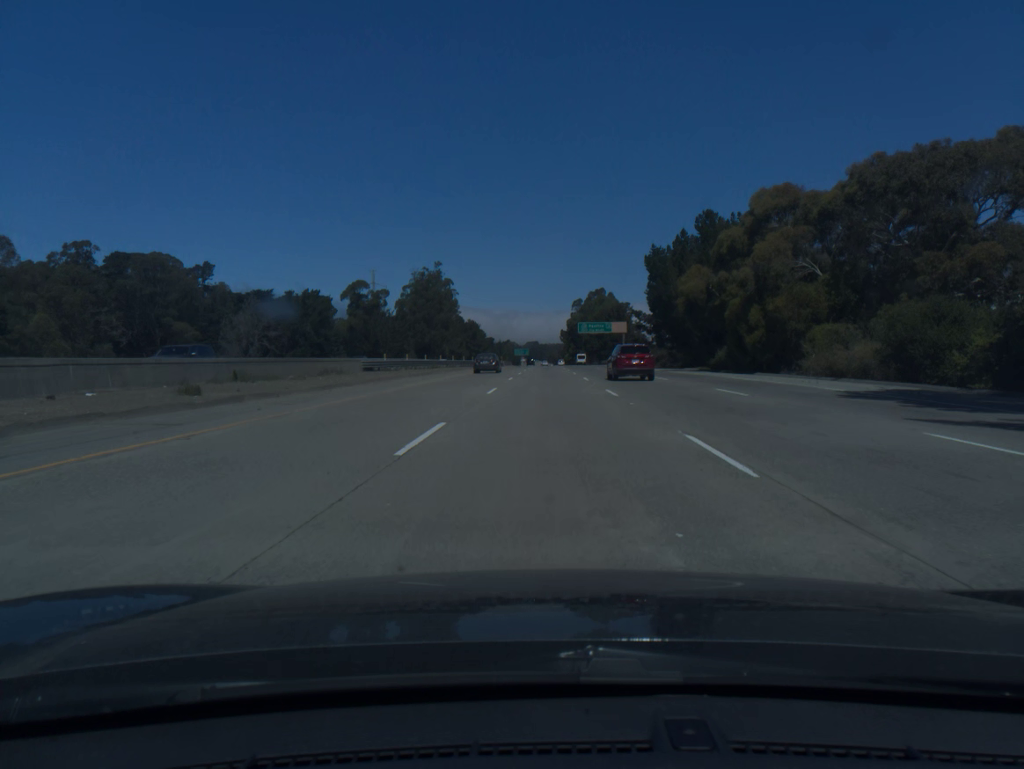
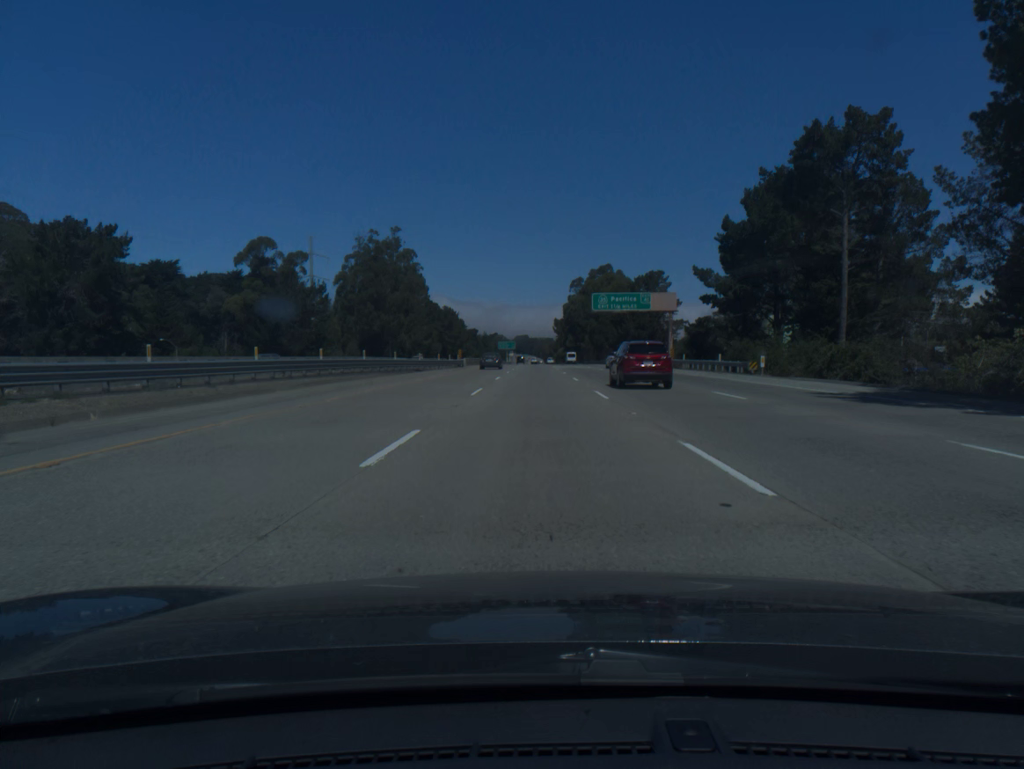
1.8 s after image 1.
(+0.7, +60.0) m; +1°
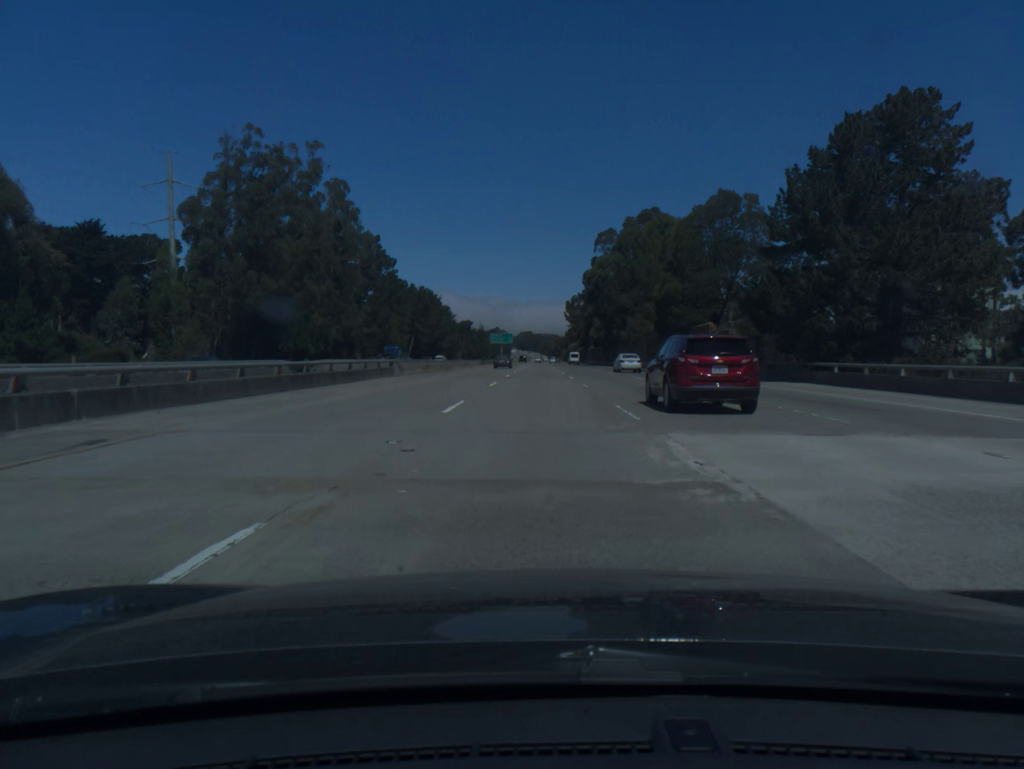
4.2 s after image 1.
(-0.1, +80.3) m; 0°
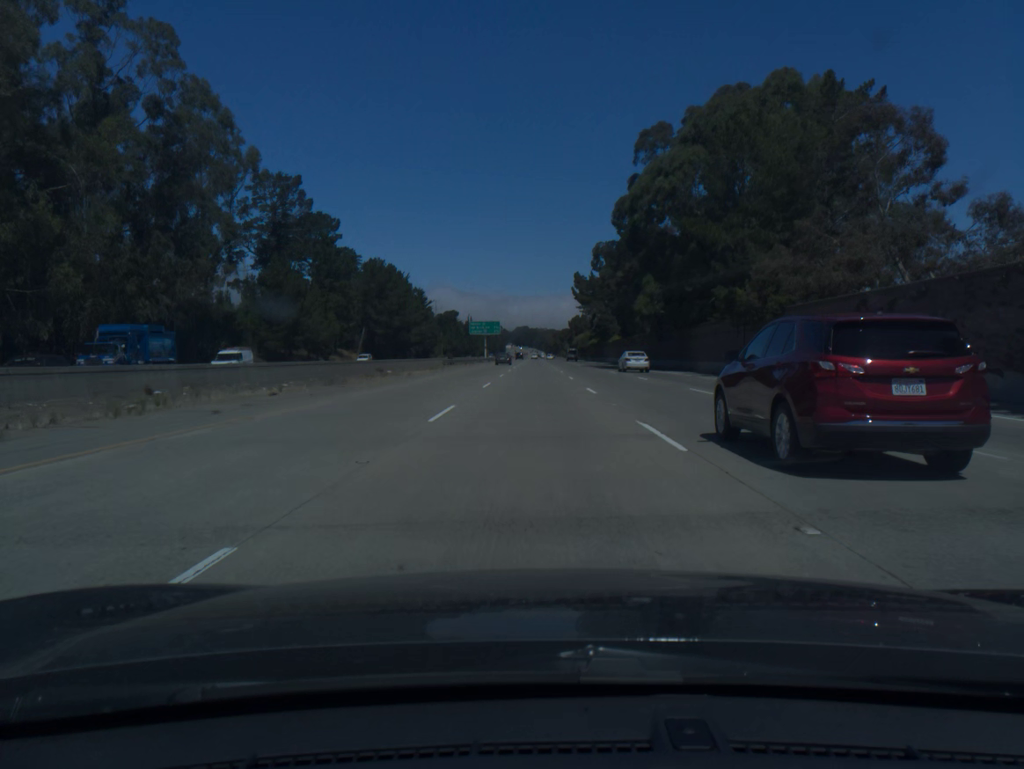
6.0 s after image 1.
(+0.1, +60.3) m; 0°
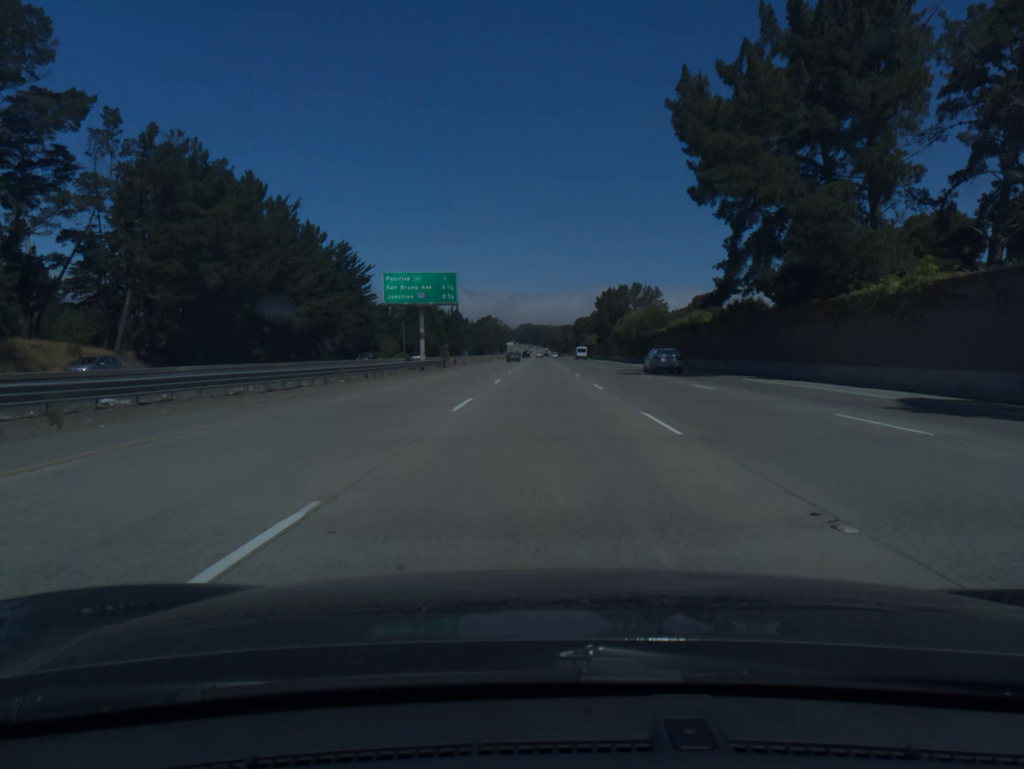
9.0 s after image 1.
(-0.4, +100.6) m; 0°
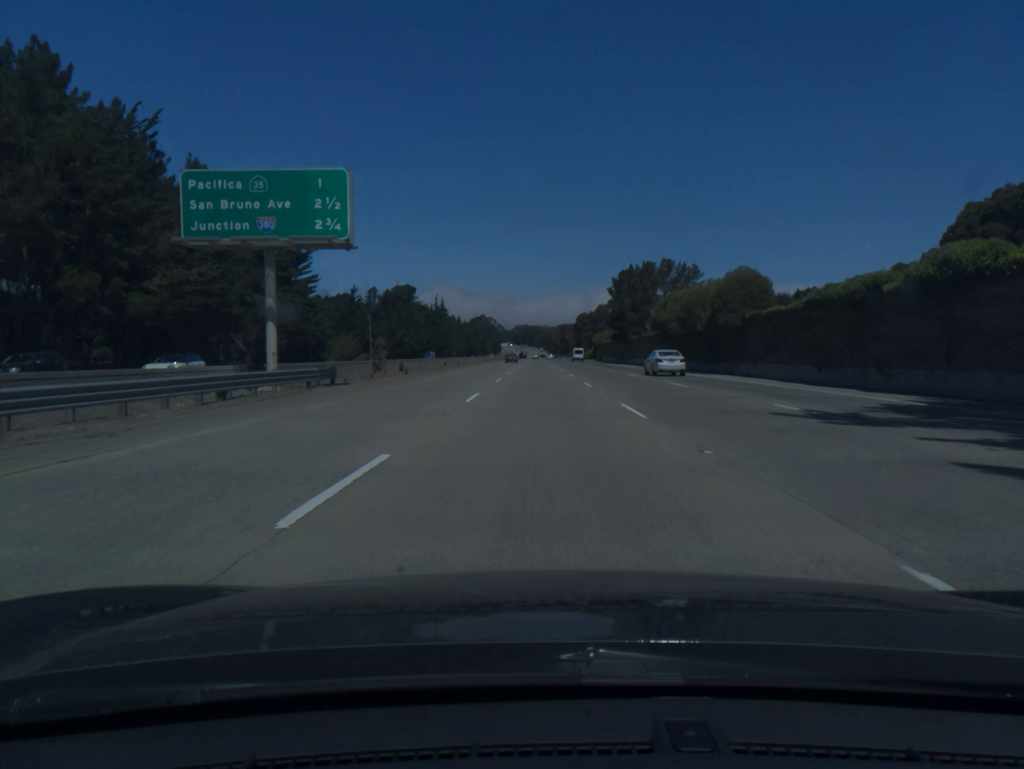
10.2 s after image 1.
(+0.1, +40.2) m; 0°
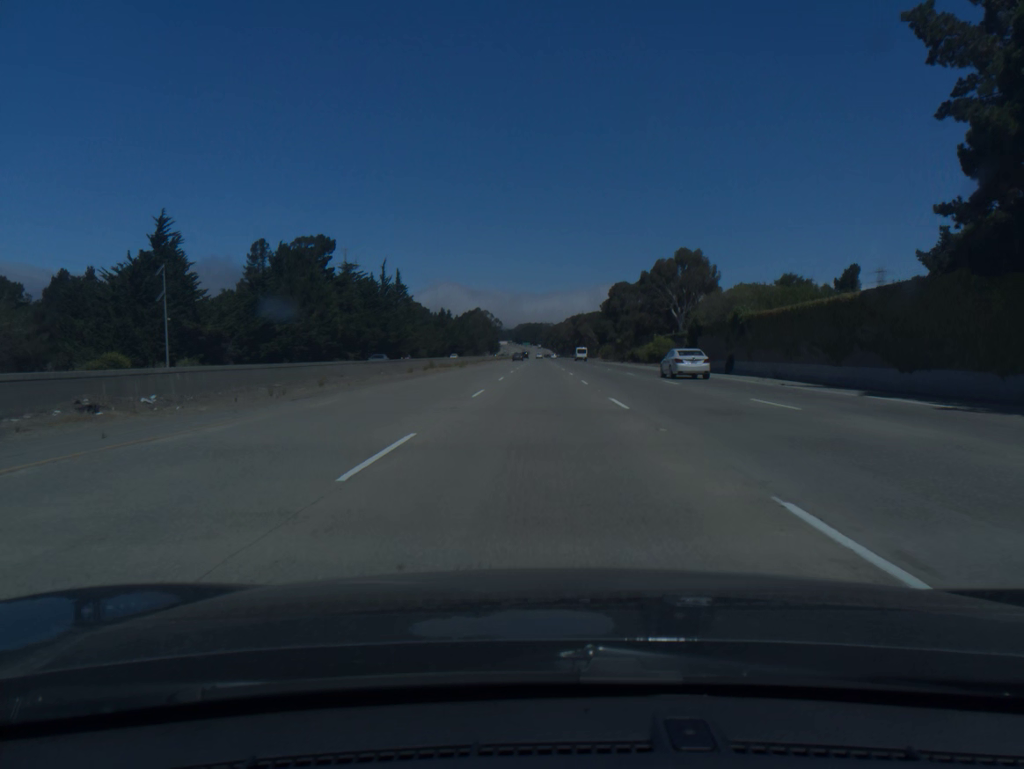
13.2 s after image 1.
(0.0, +100.4) m; 0°
